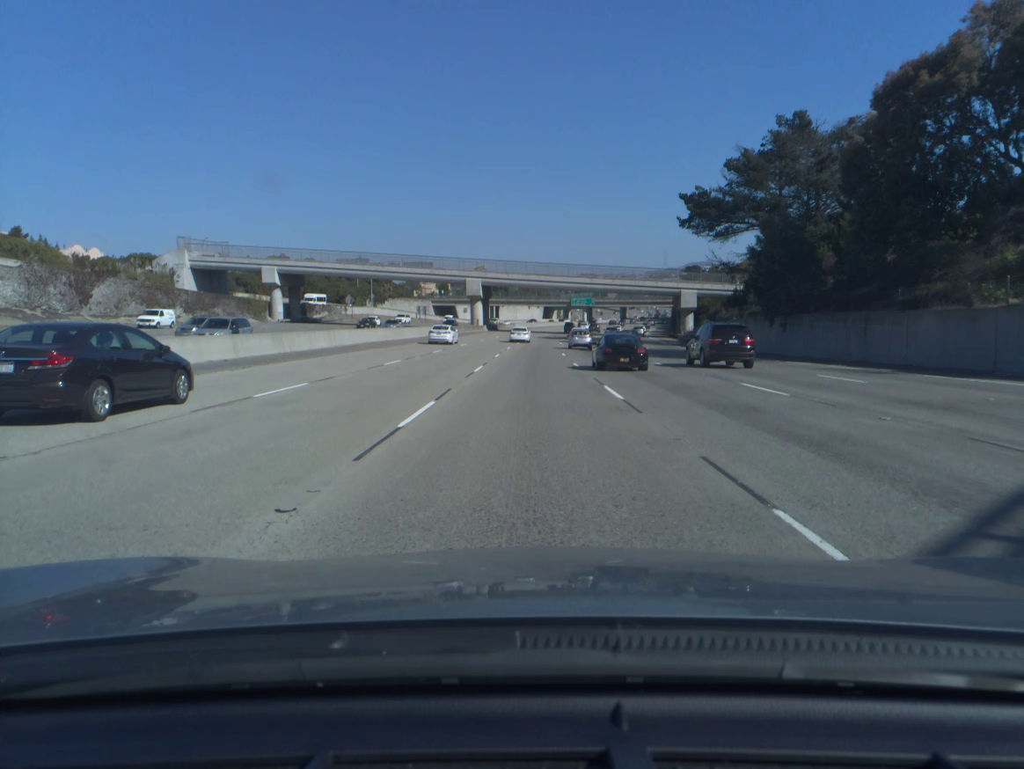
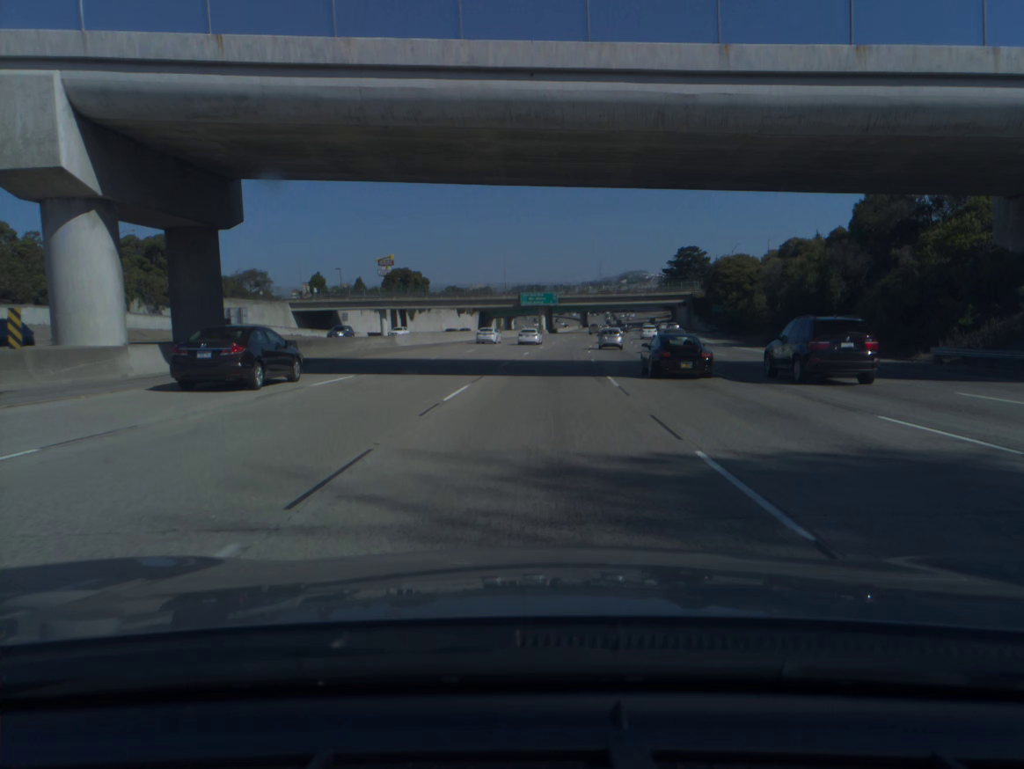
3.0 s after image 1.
(+2.3, +95.9) m; +4°
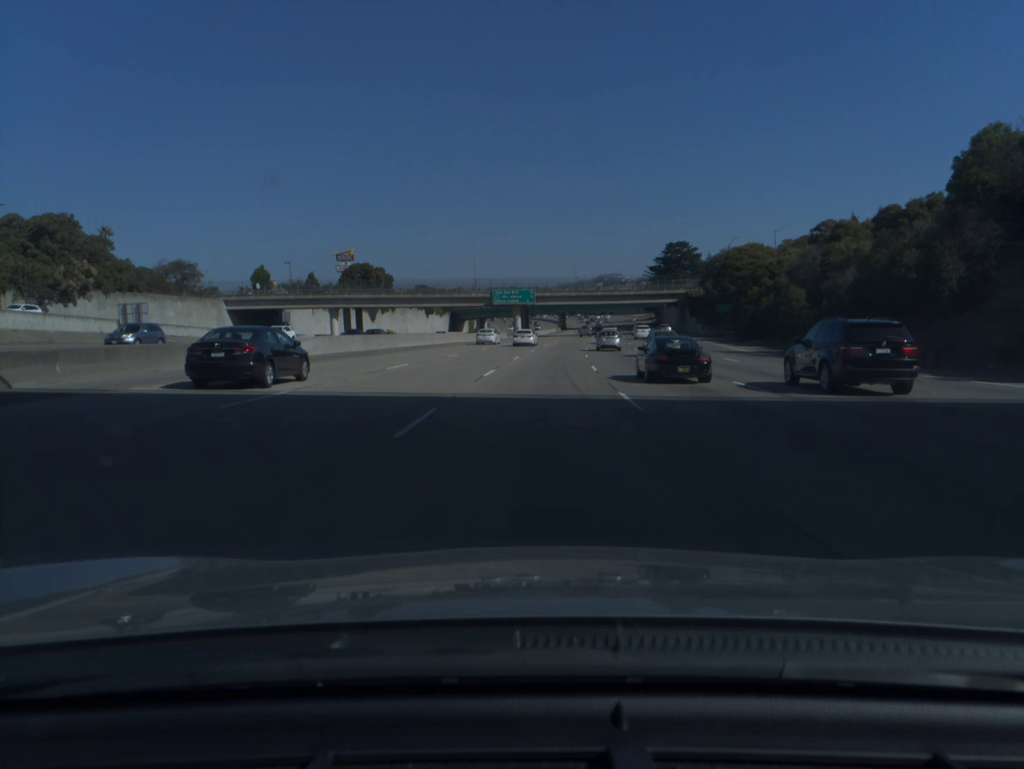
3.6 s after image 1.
(+0.3, +19.3) m; +2°
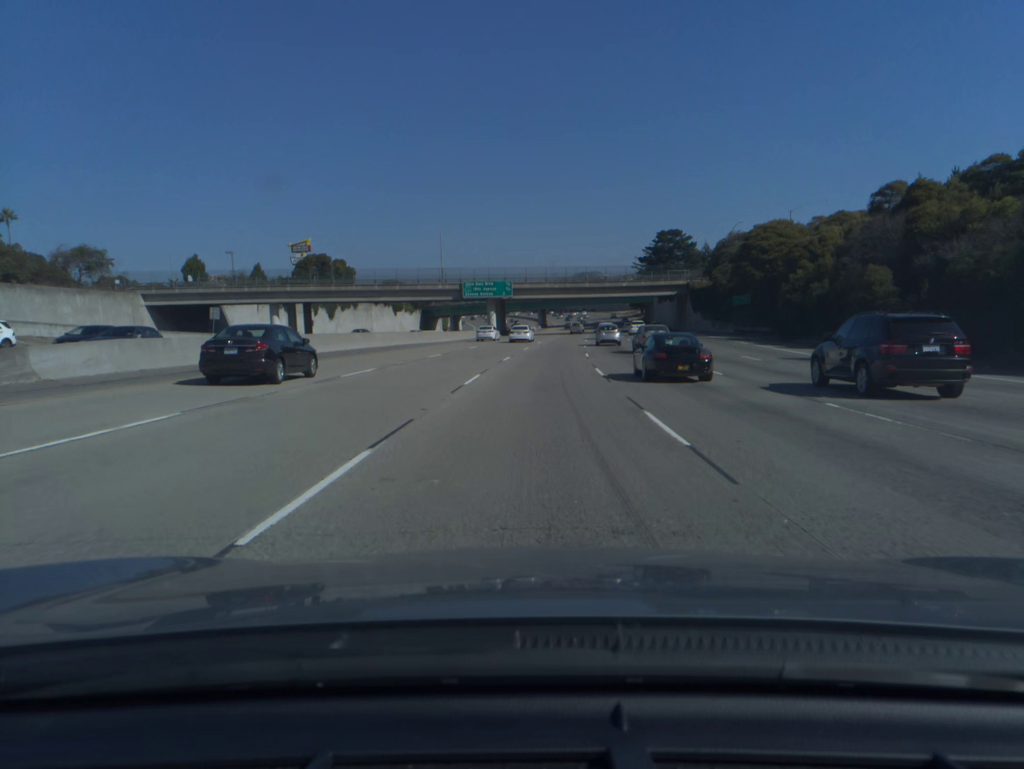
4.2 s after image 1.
(+0.3, +19.4) m; +2°
